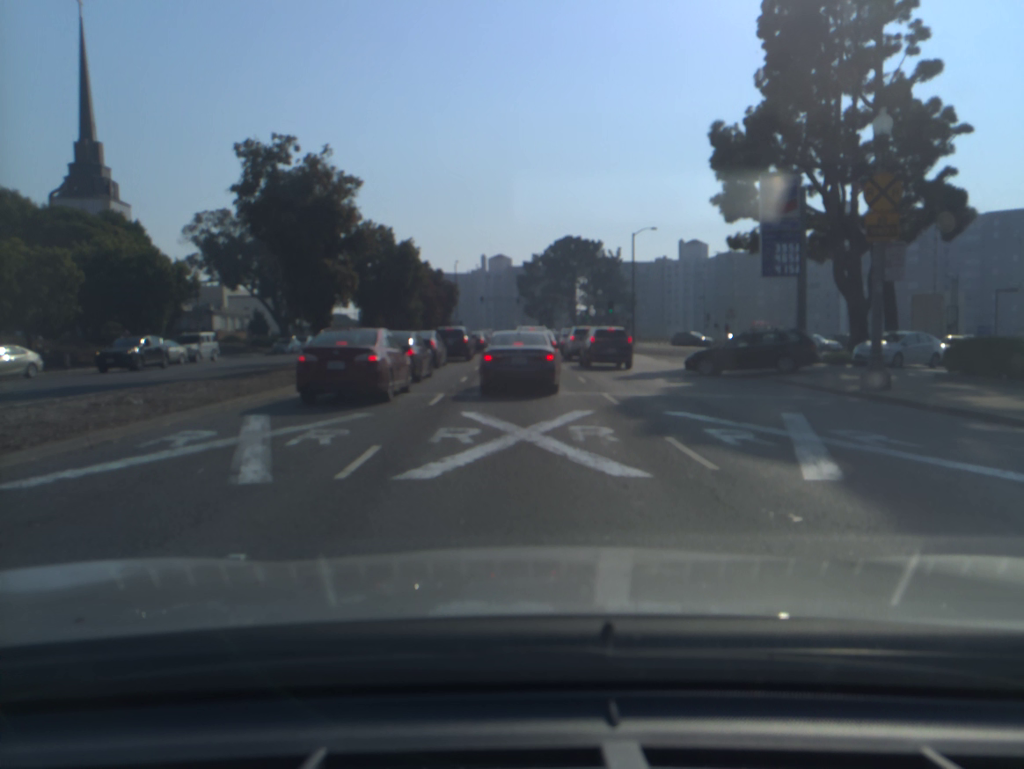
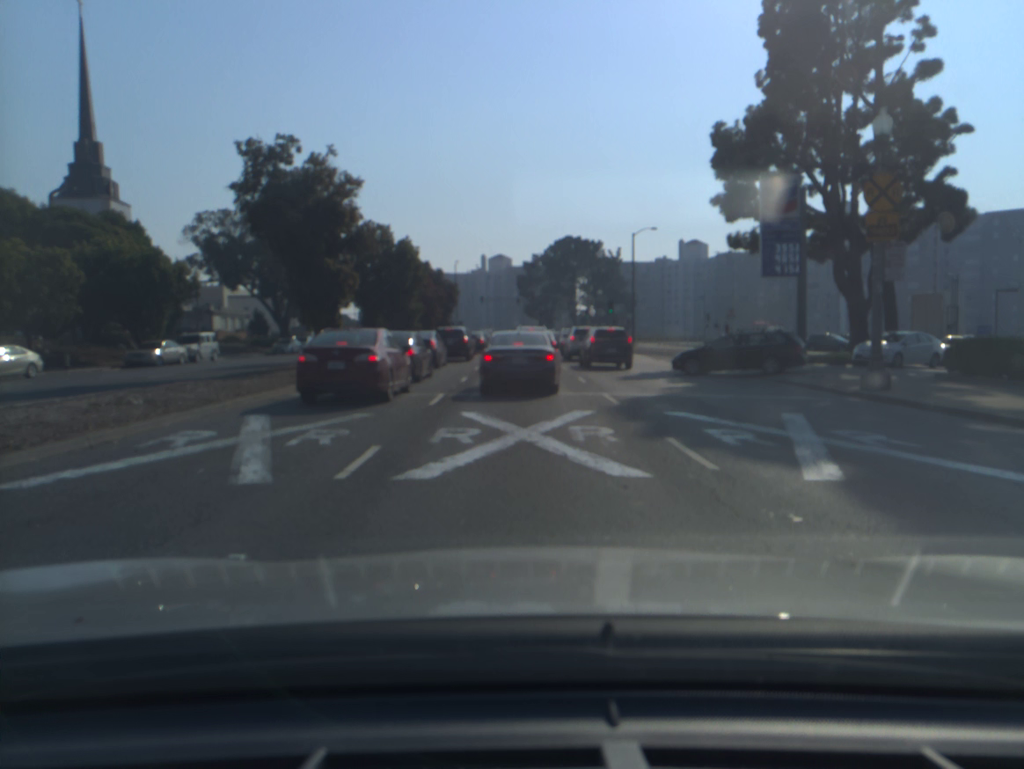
(0.0, 0.0) m; 0°
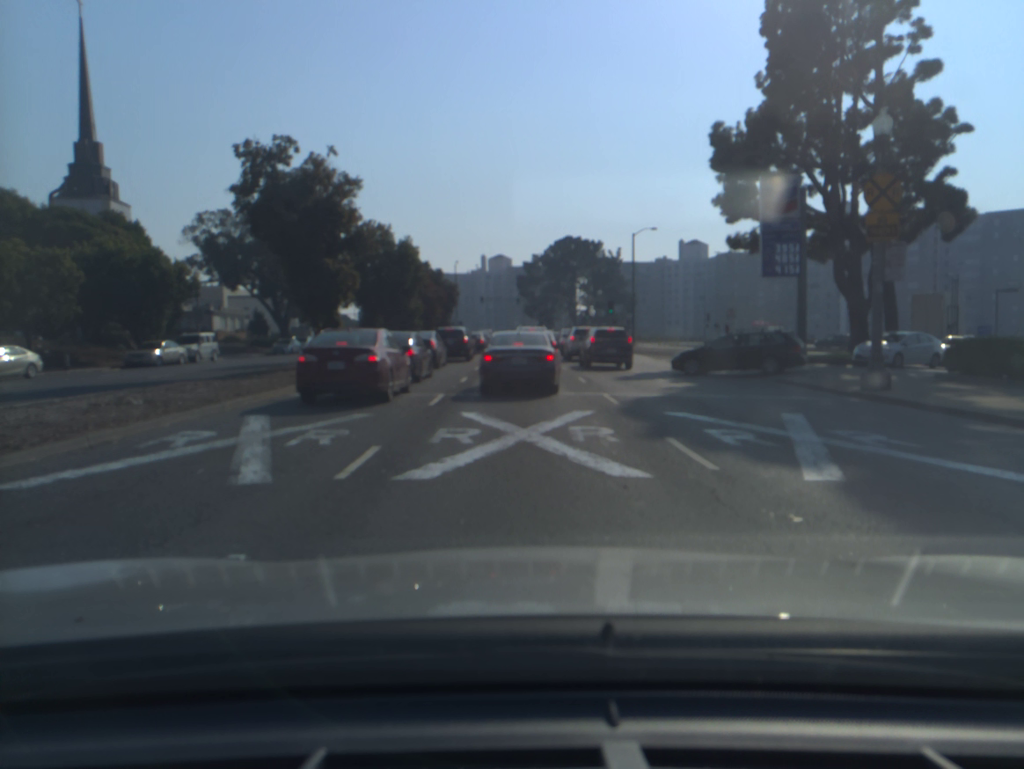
(0.0, 0.0) m; 0°
